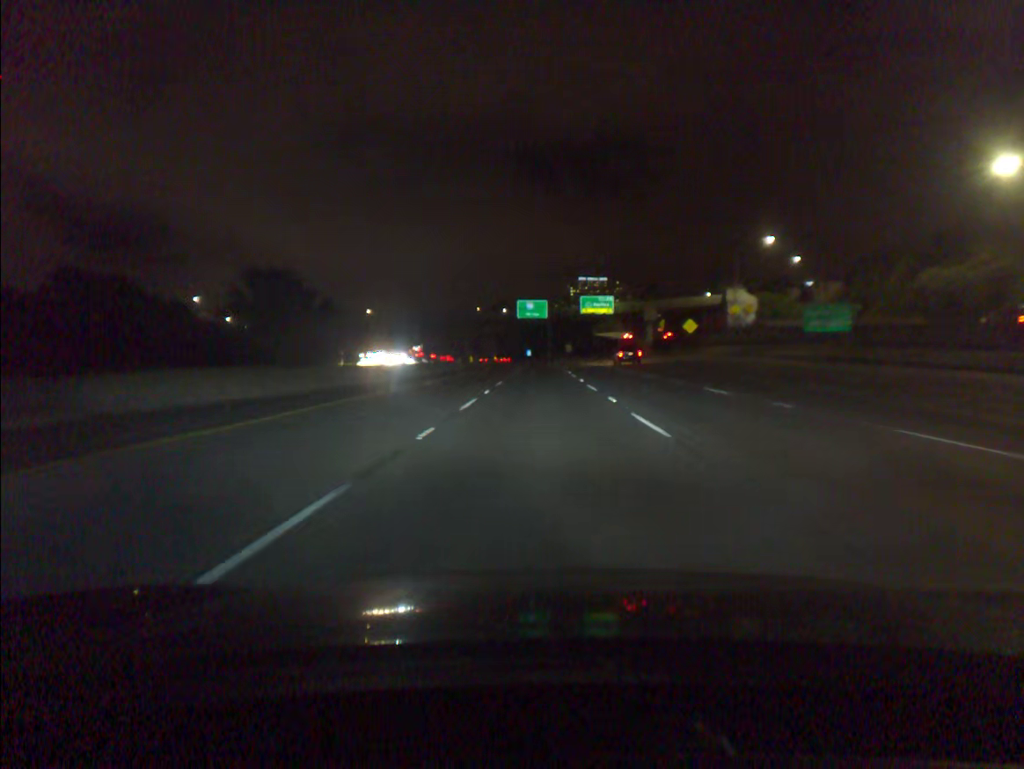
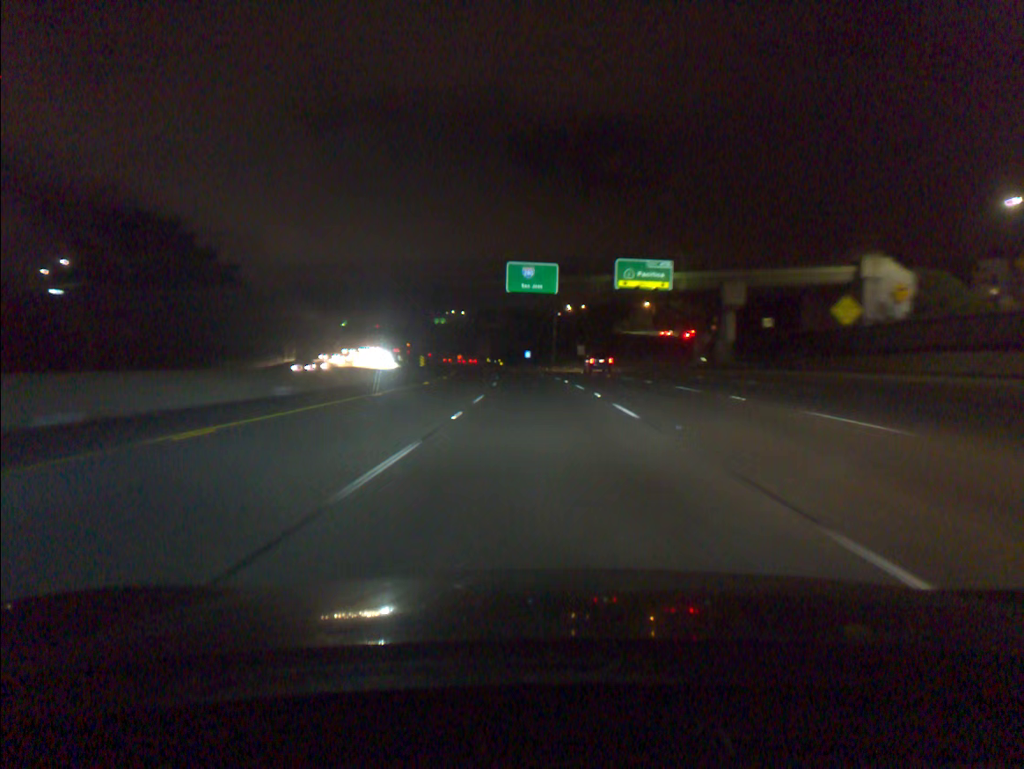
(0.0, +54.3) m; 0°
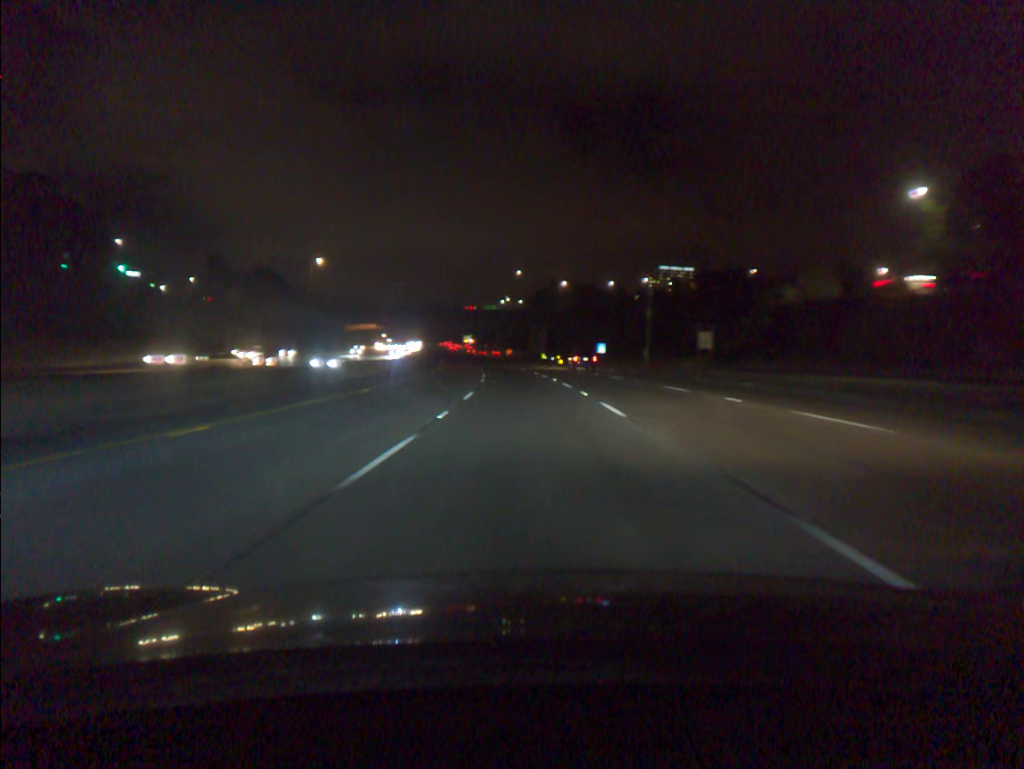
(-2.4, +72.7) m; -5°
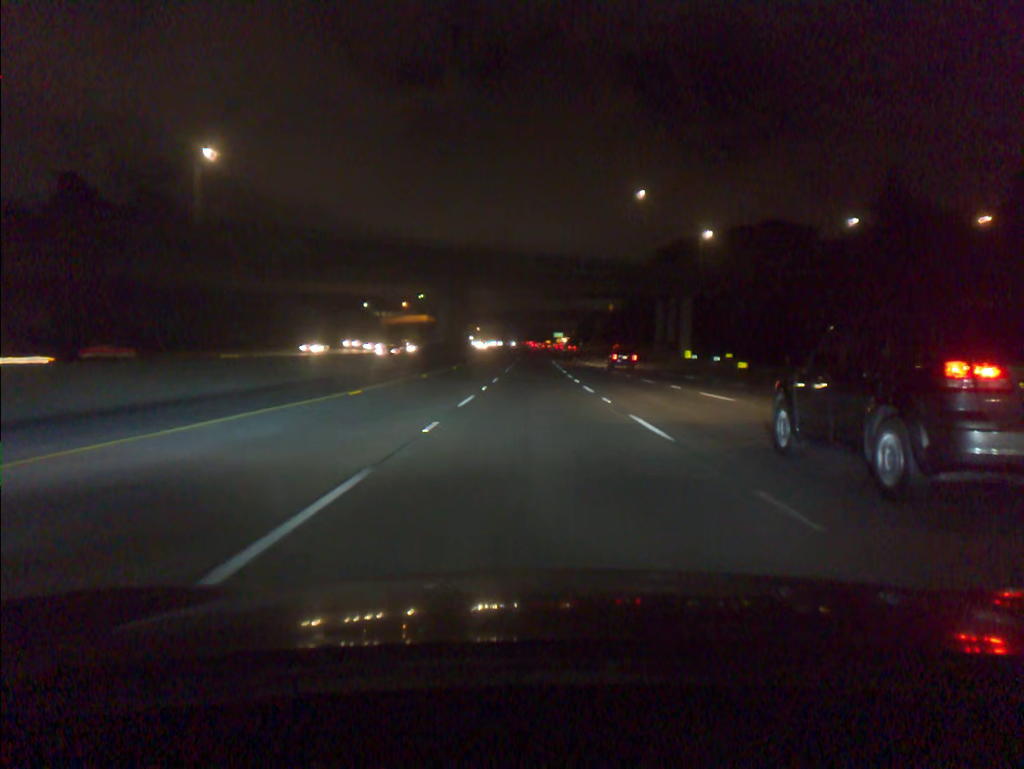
(-5.7, +91.3) m; -7°
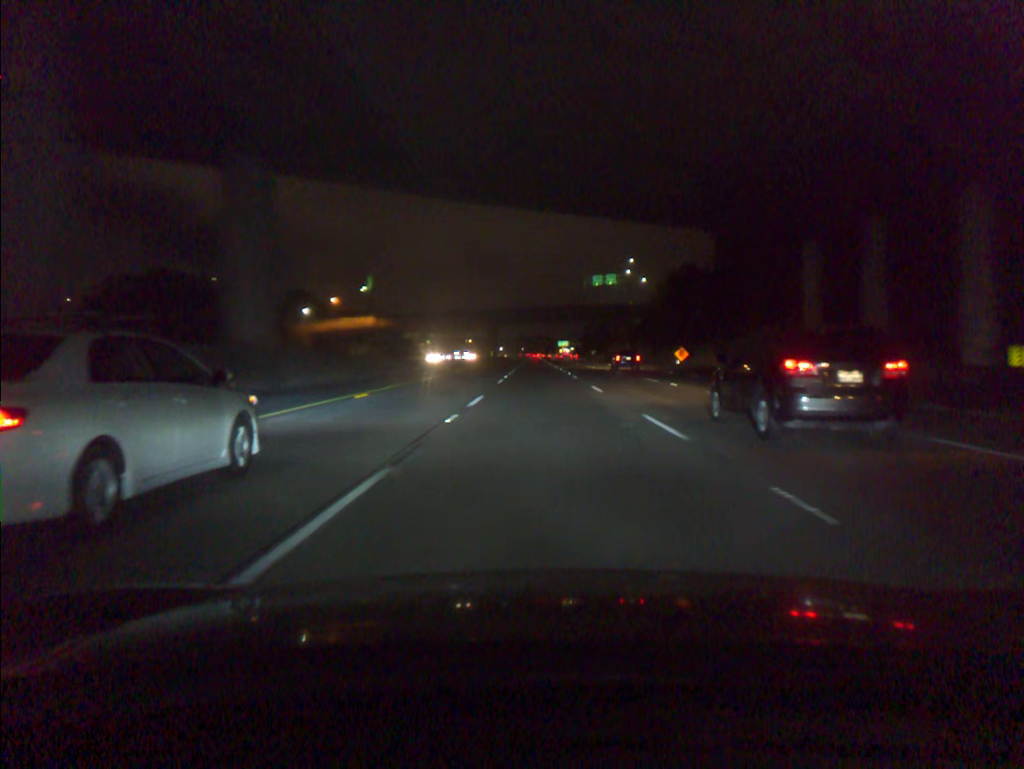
(-0.6, +73.0) m; 0°
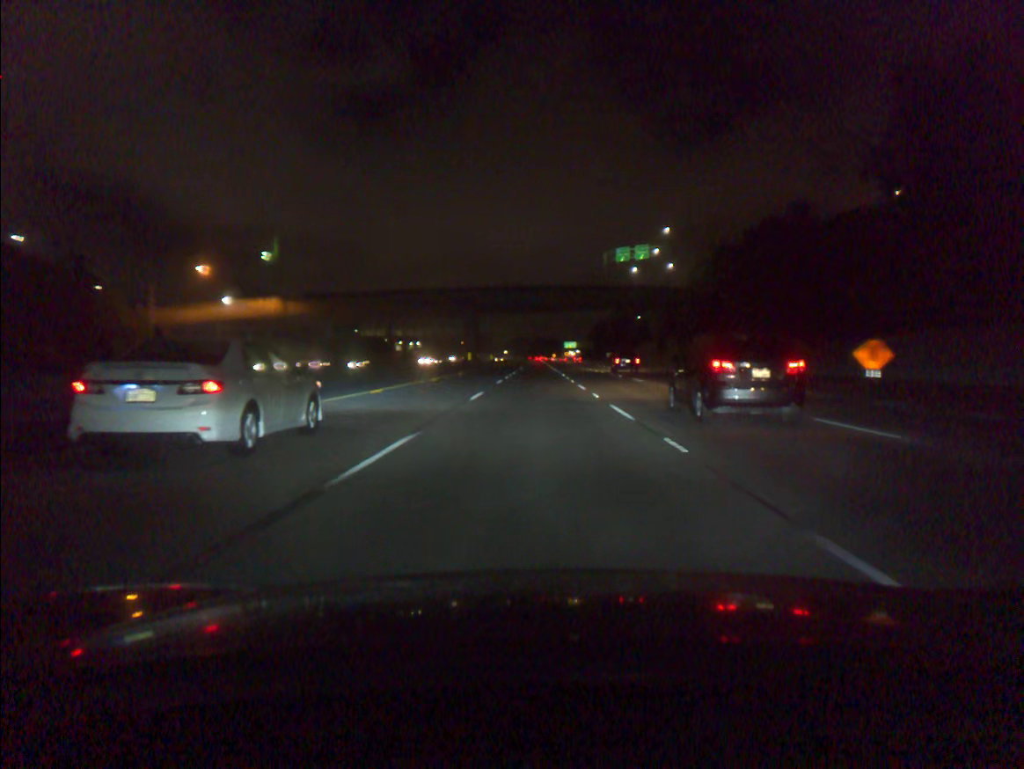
(0.0, +54.4) m; 0°
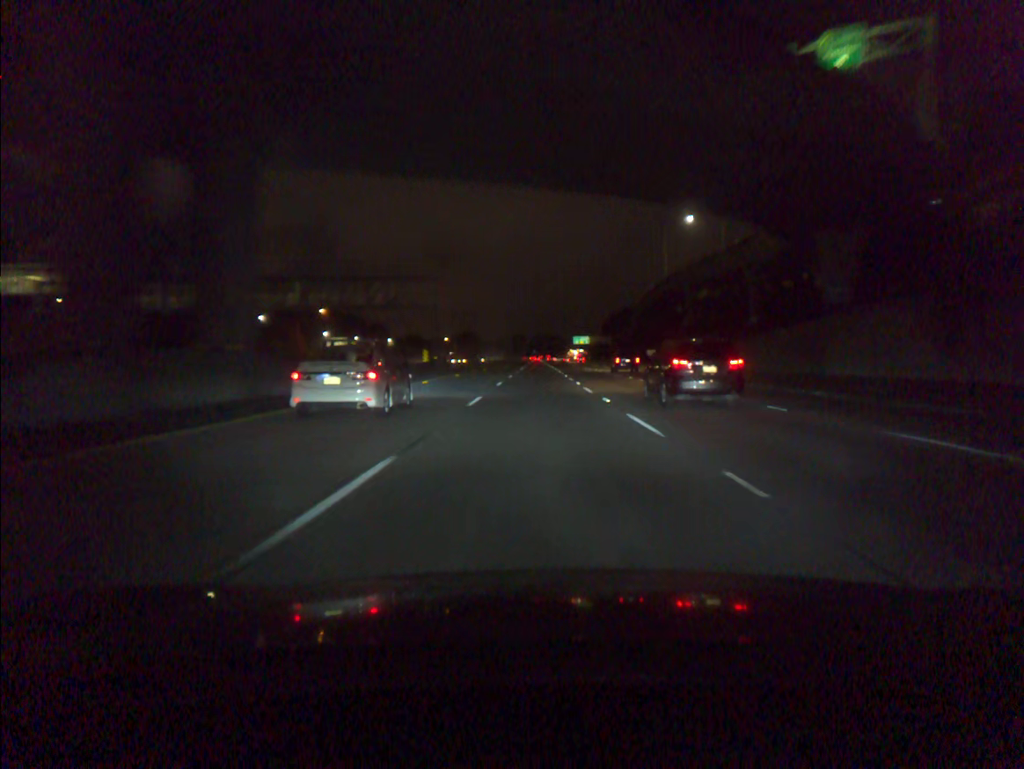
(-0.4, +91.0) m; 0°
